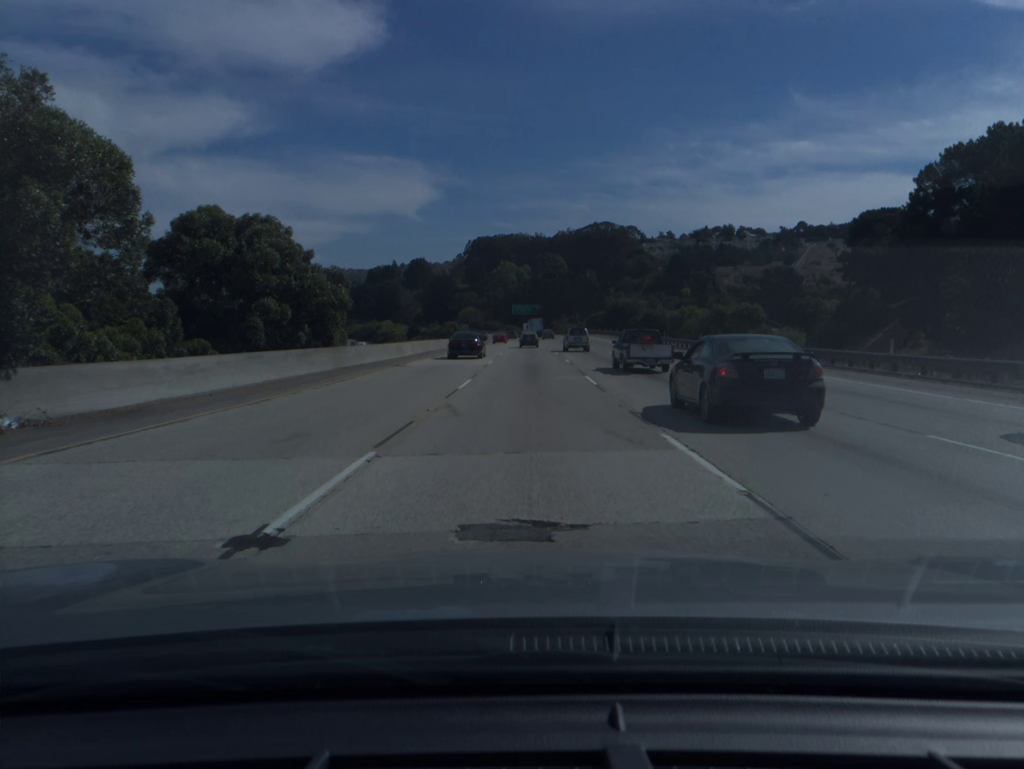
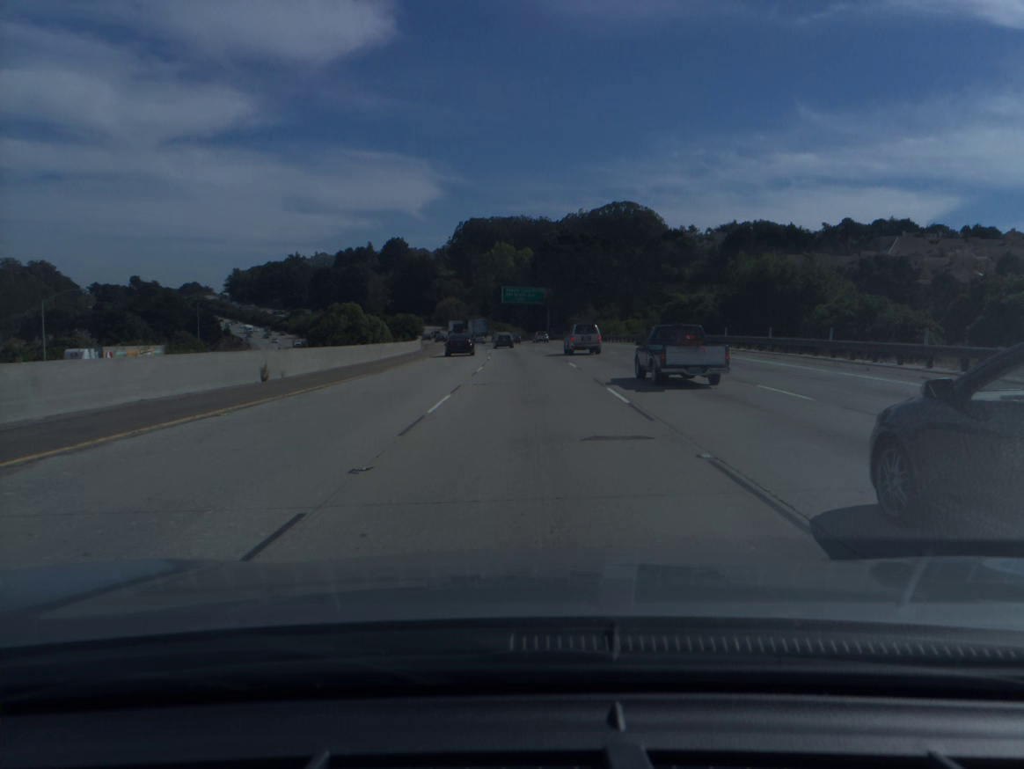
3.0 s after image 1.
(0.0, +94.0) m; 0°
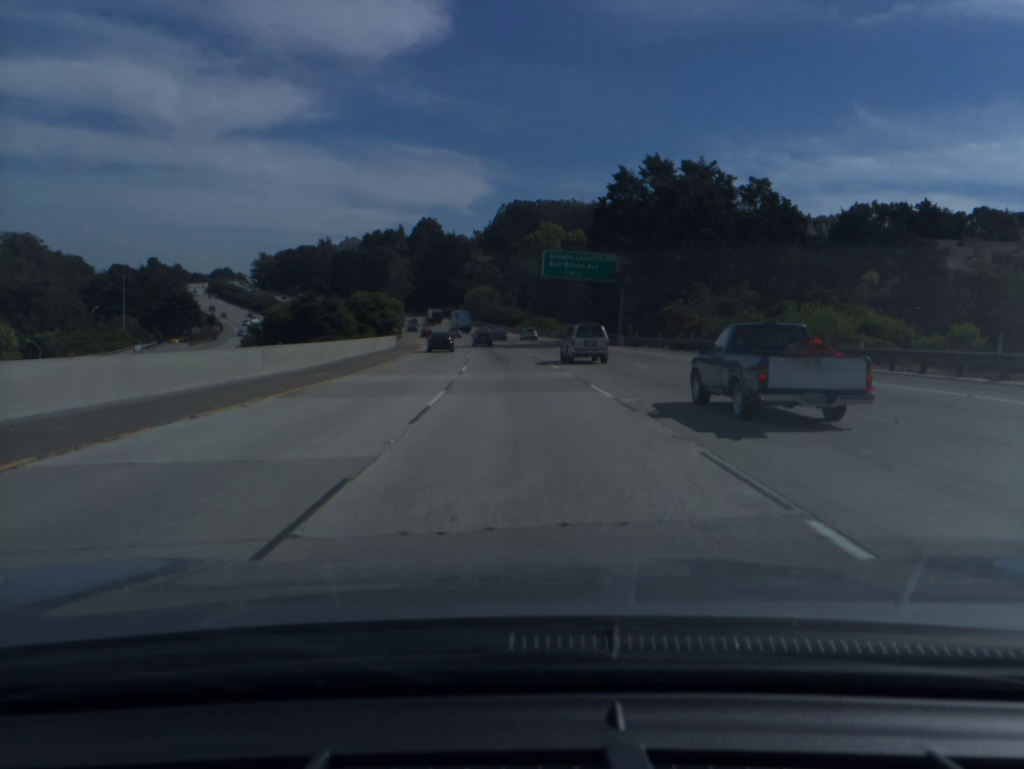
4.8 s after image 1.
(-0.9, +57.0) m; -3°
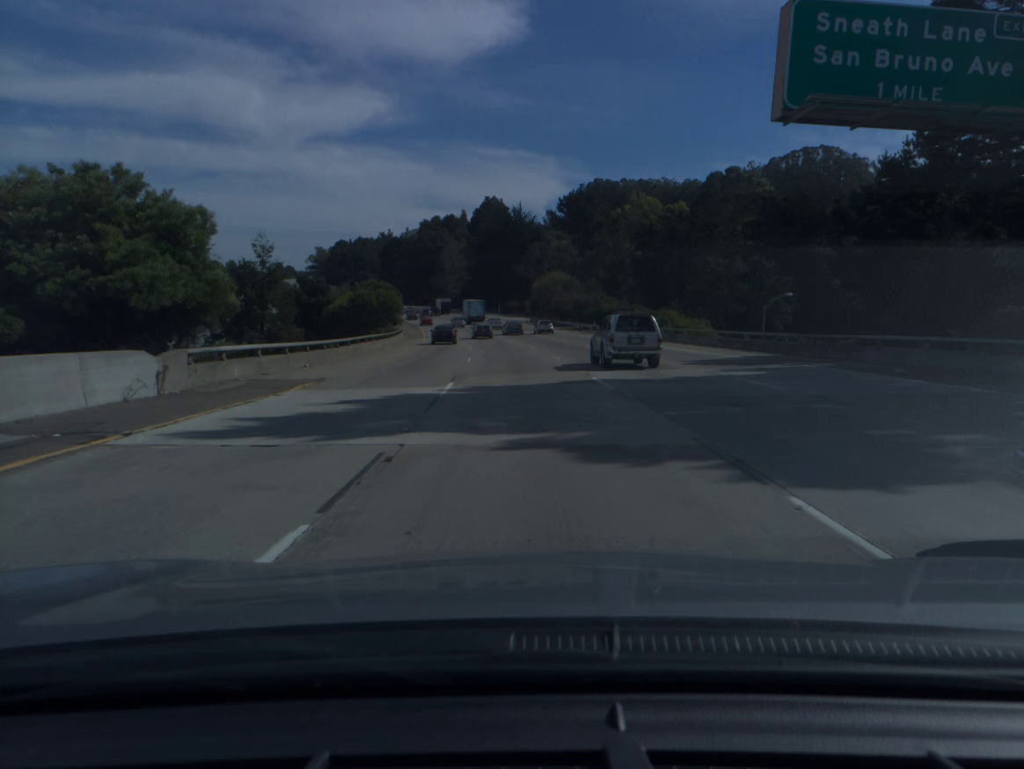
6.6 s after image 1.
(-2.8, +57.2) m; -5°
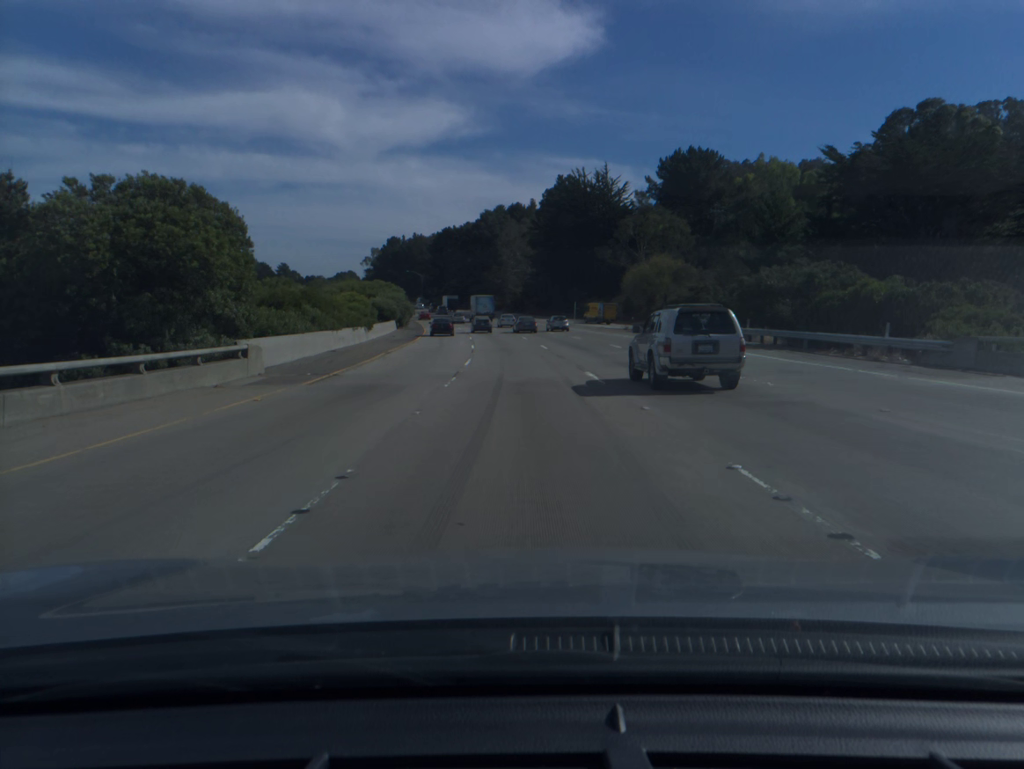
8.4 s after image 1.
(-2.5, +57.1) m; -5°
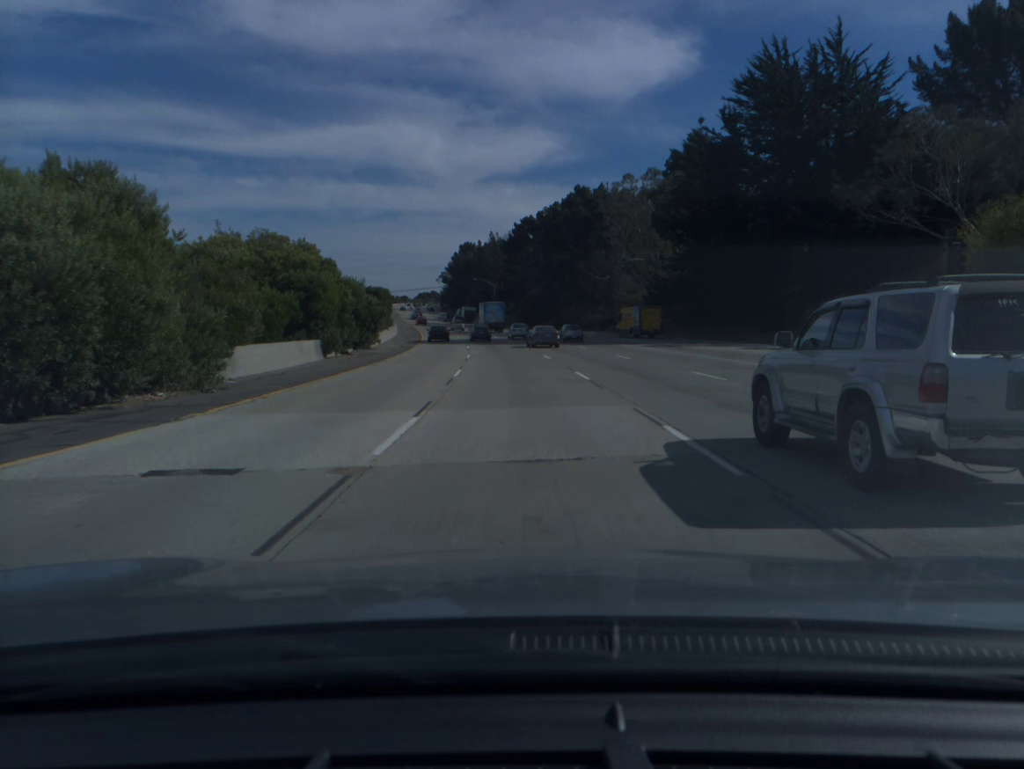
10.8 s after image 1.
(-4.2, +75.1) m; -7°
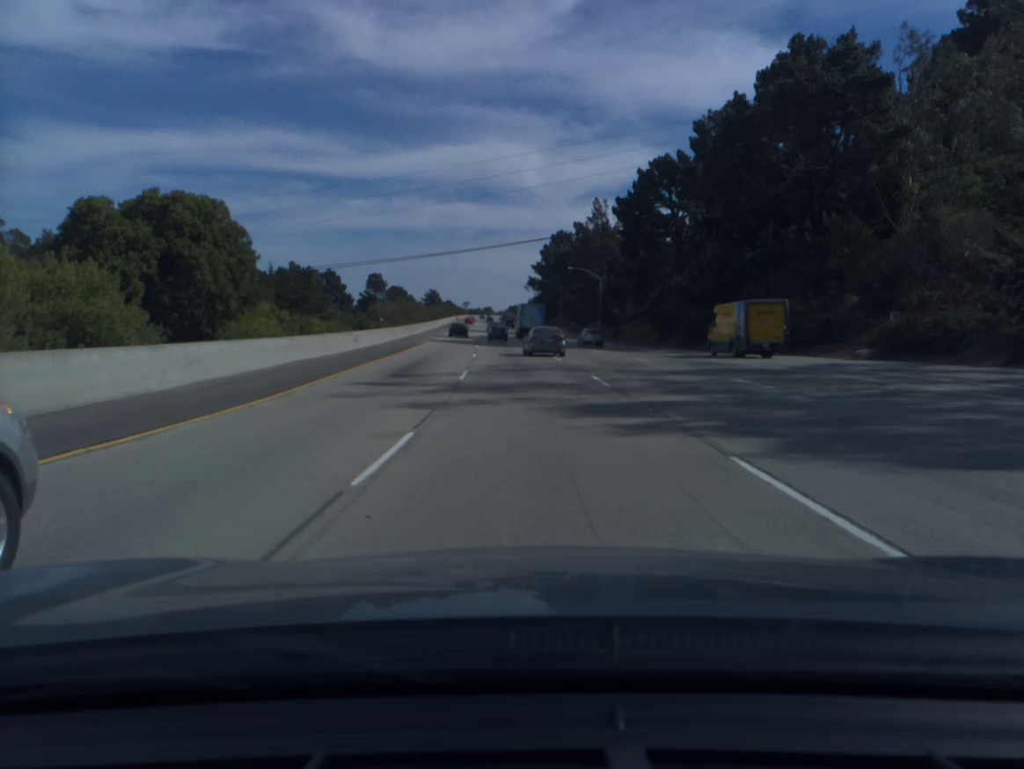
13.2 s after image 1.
(-4.6, +75.0) m; -7°
